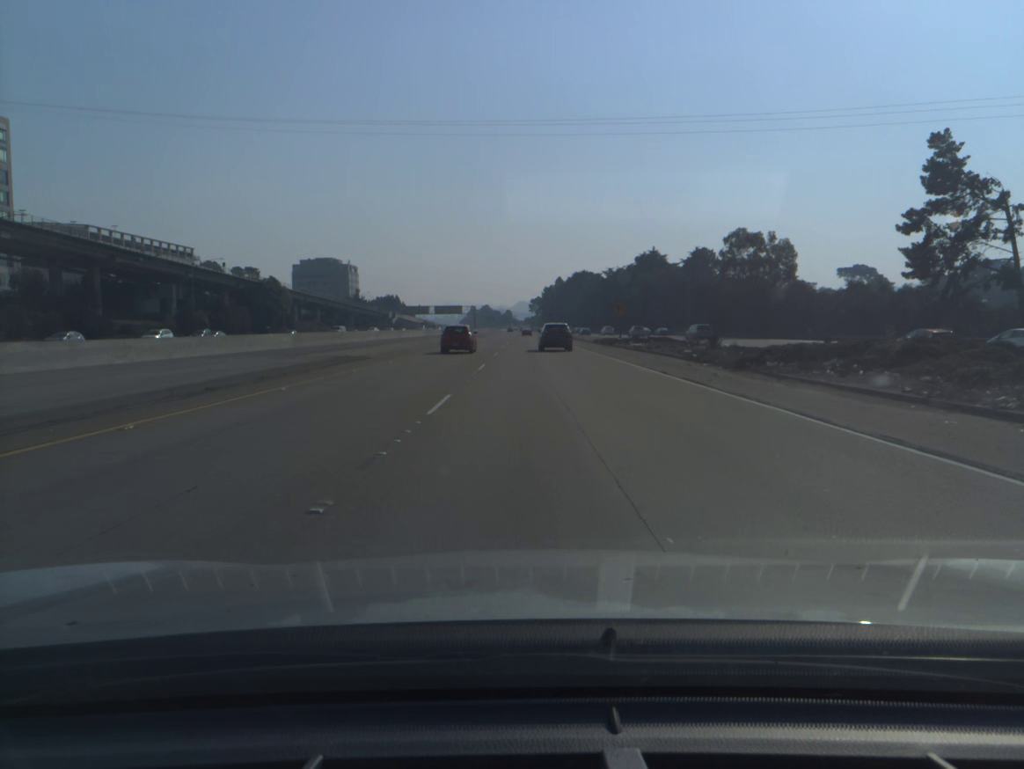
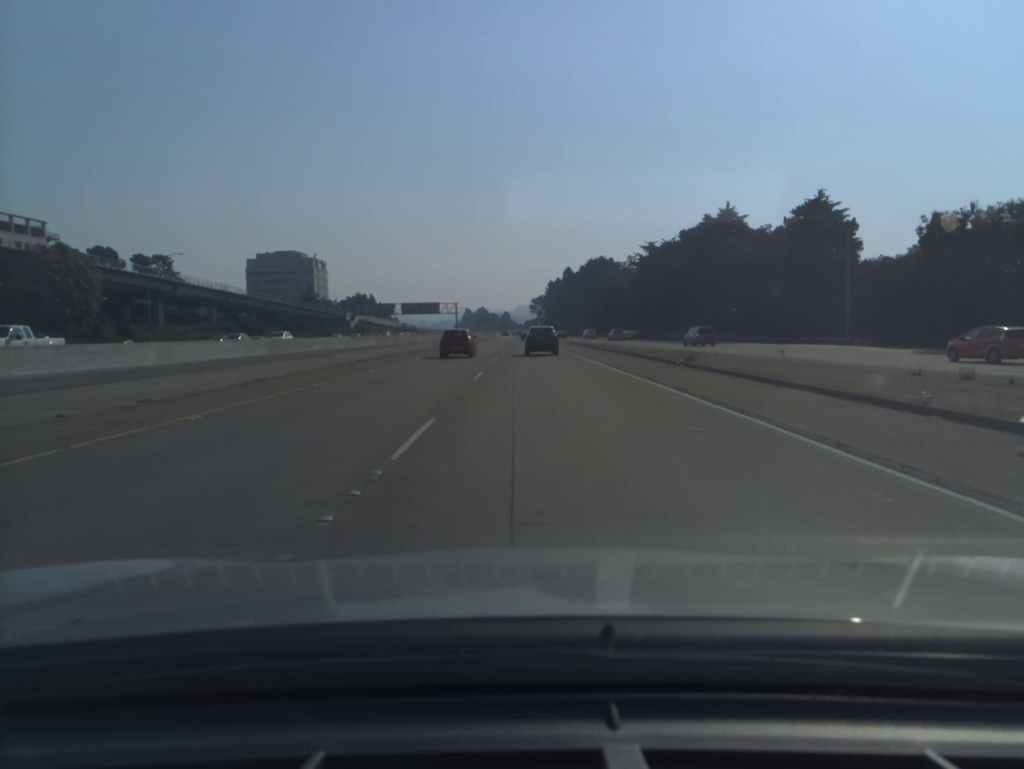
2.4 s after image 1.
(+0.1, +77.6) m; 0°
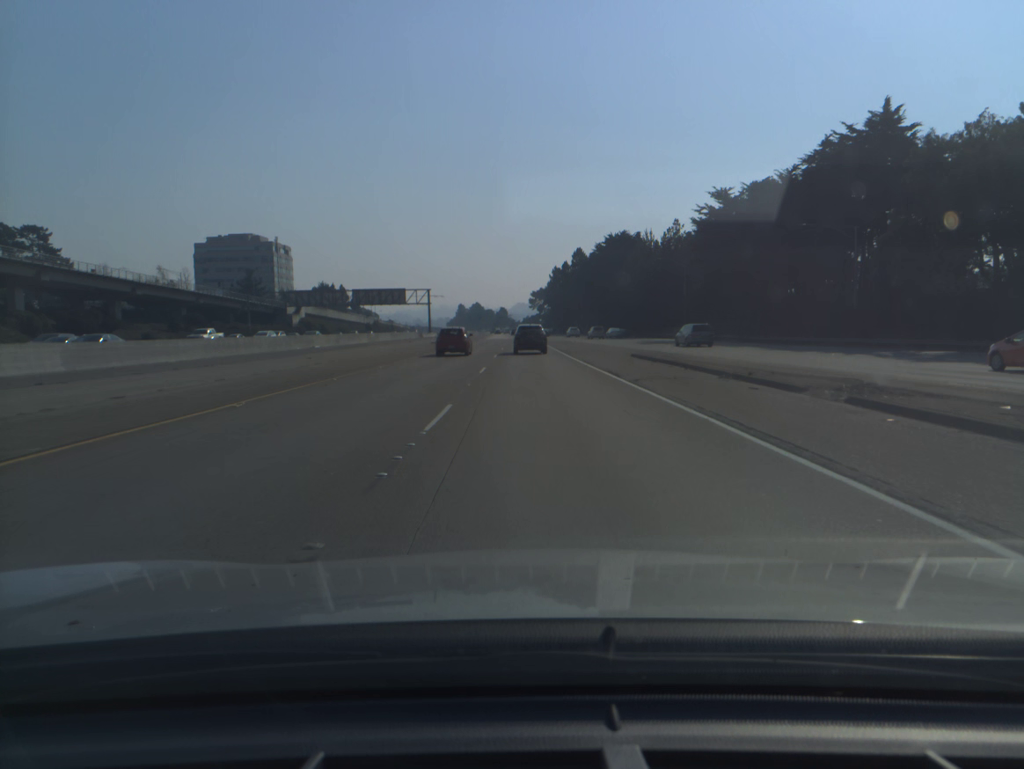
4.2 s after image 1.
(0.0, +56.2) m; 0°
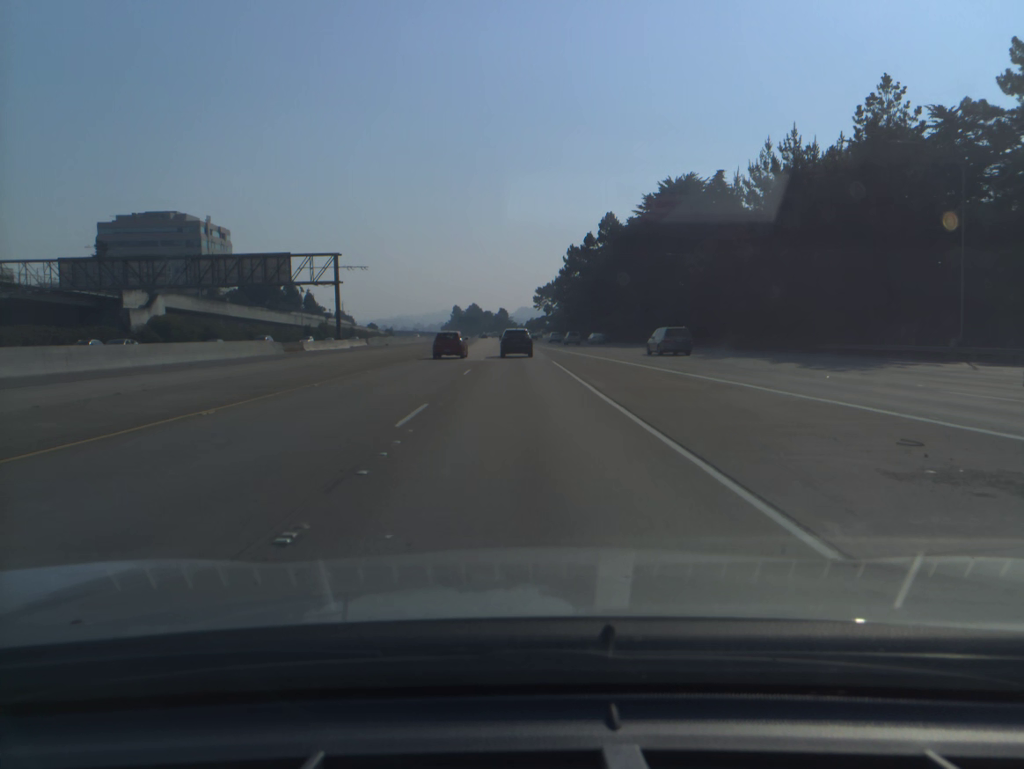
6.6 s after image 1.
(+0.1, +73.2) m; 0°
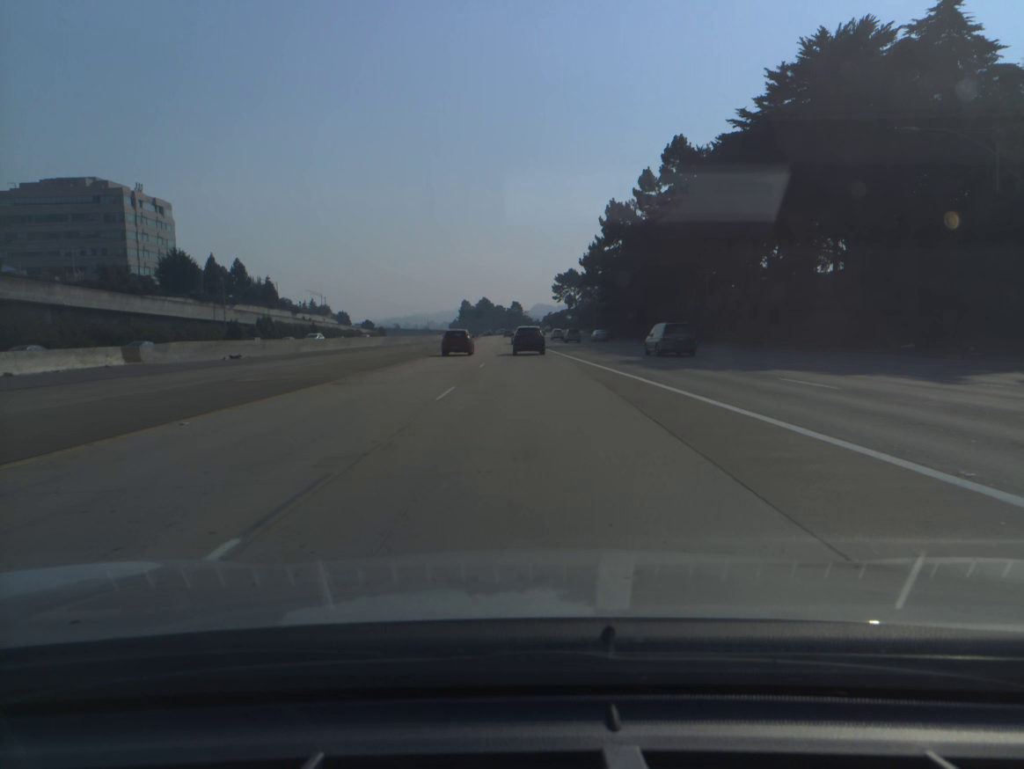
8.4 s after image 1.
(-0.4, +54.6) m; -1°
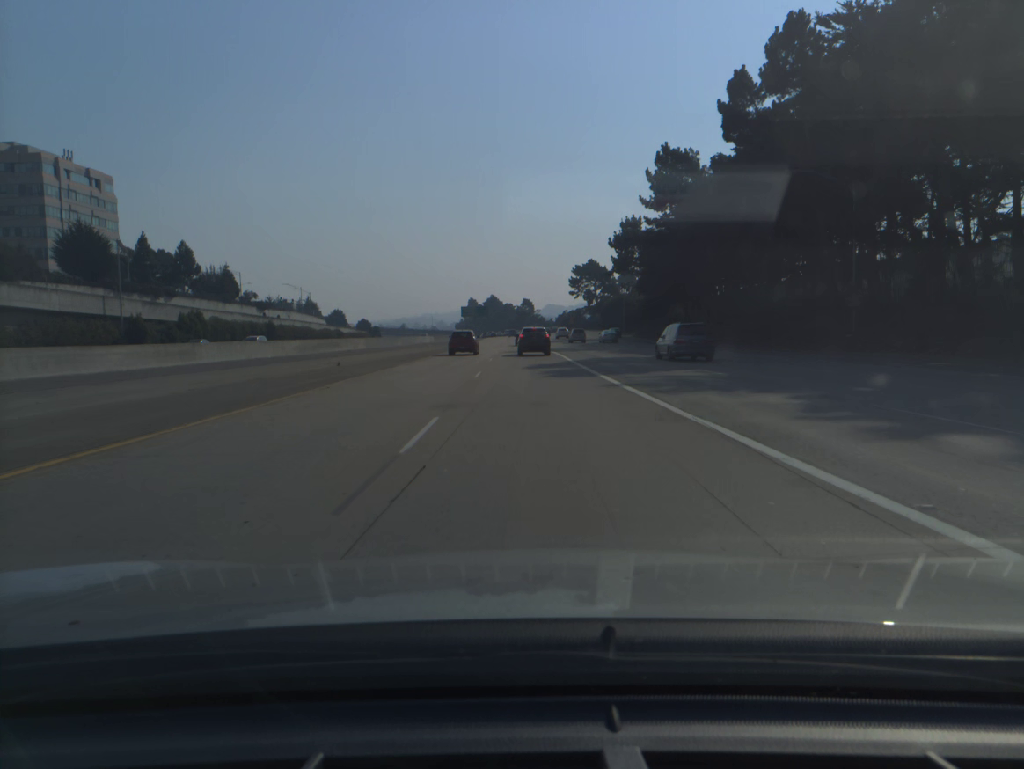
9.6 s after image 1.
(-0.4, +36.0) m; -1°
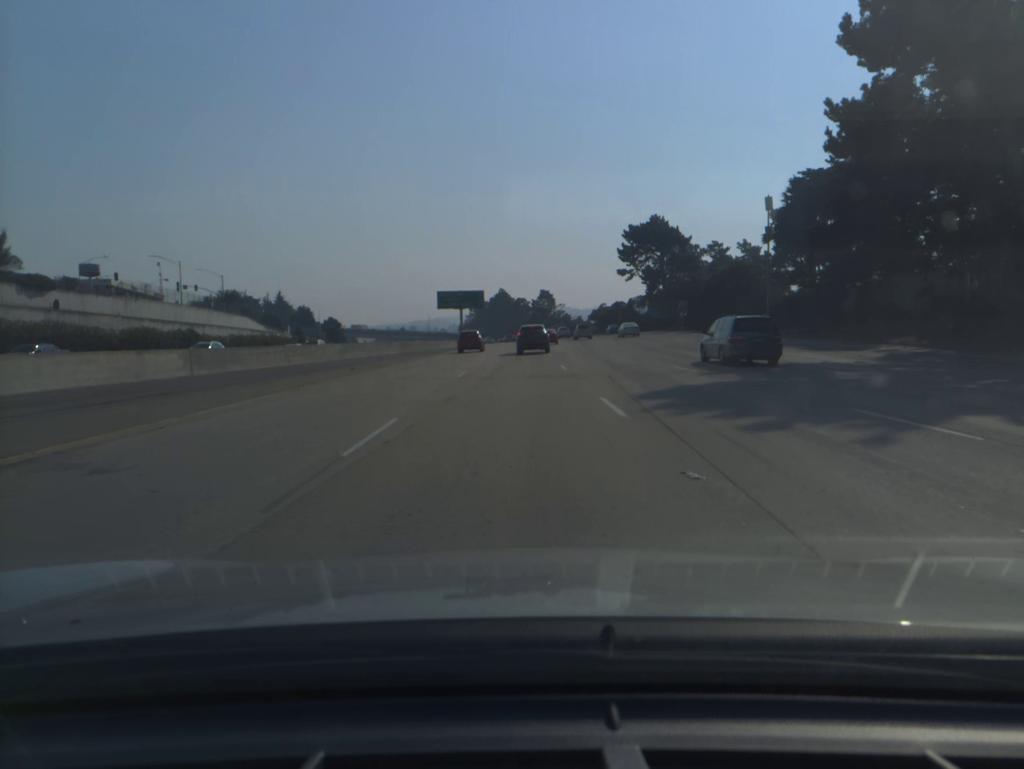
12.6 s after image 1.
(-0.7, +88.0) m; -1°
